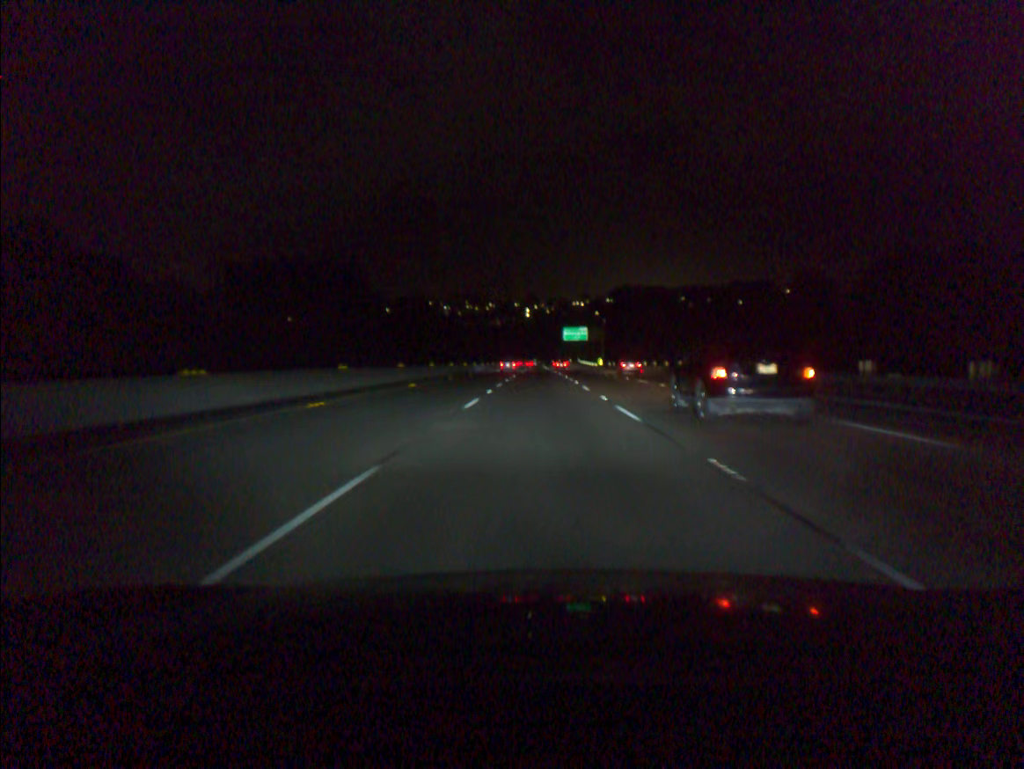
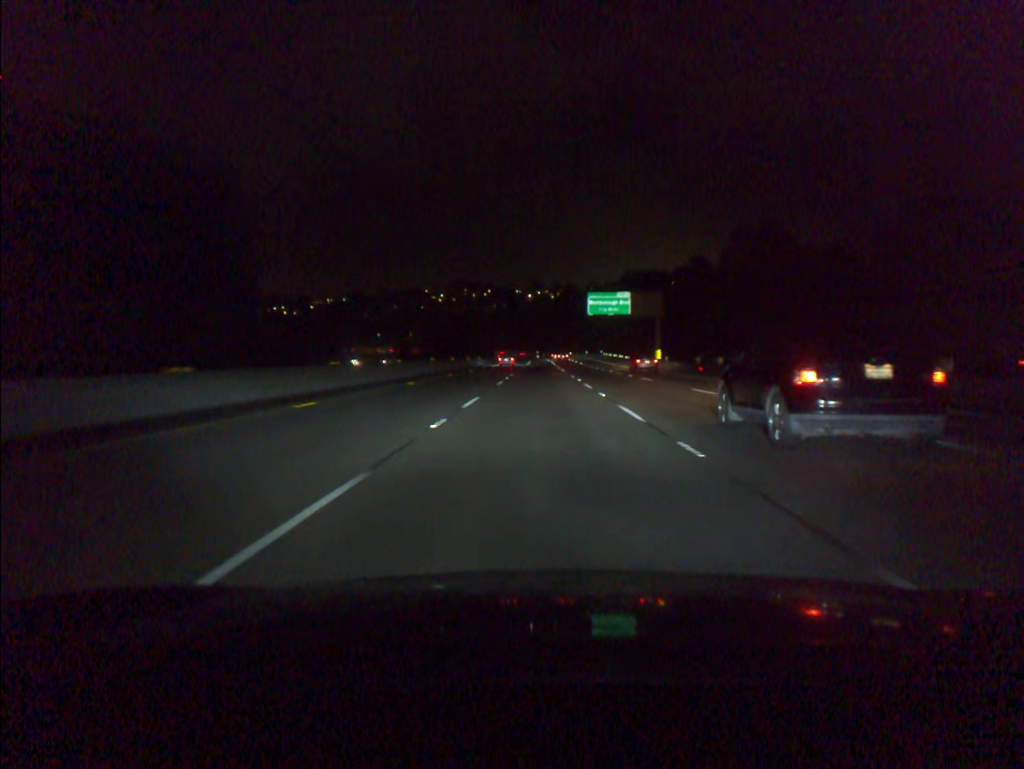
(-0.1, +73.8) m; 0°
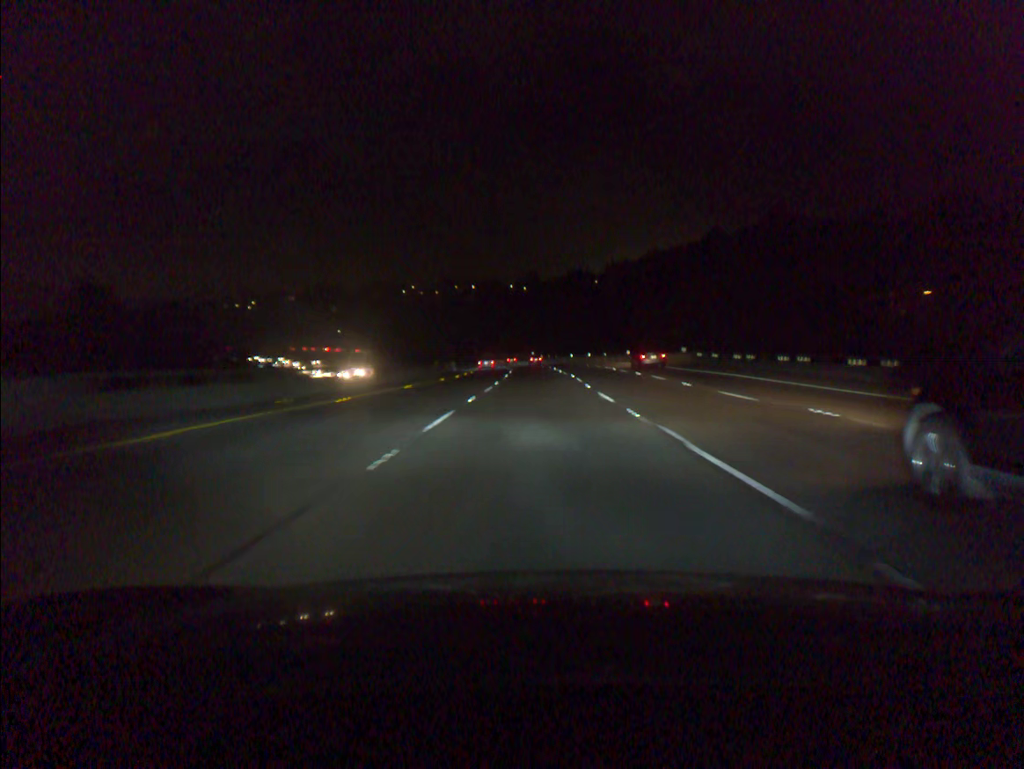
(+0.1, +92.1) m; 0°
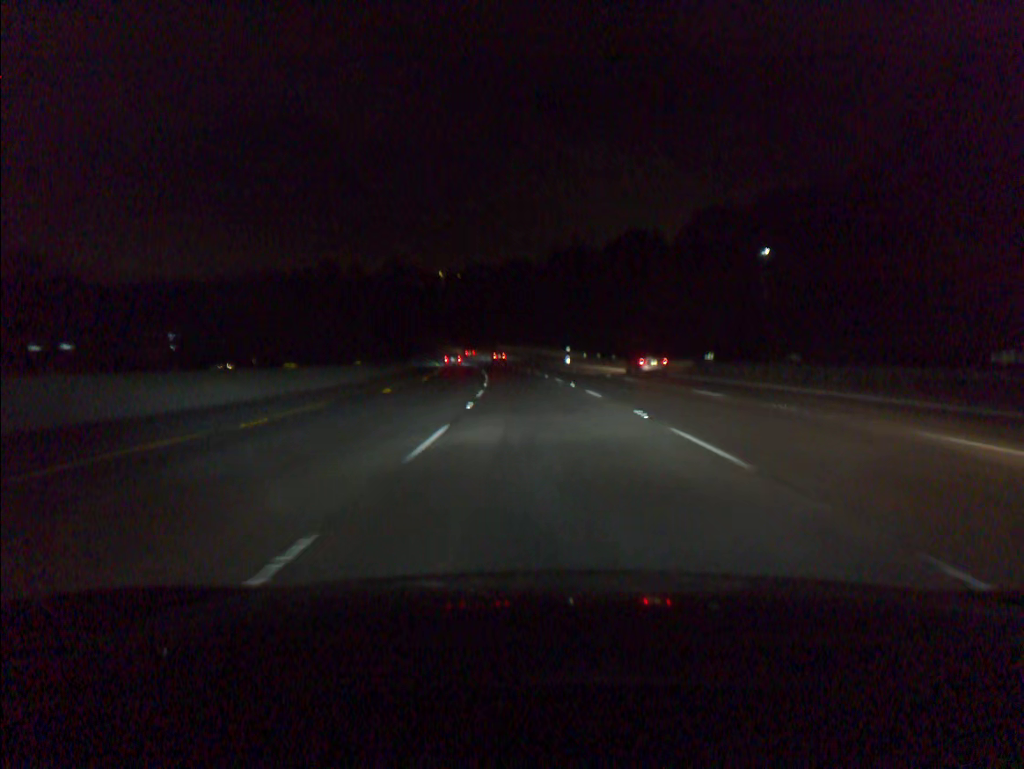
(-1.0, +73.2) m; -2°
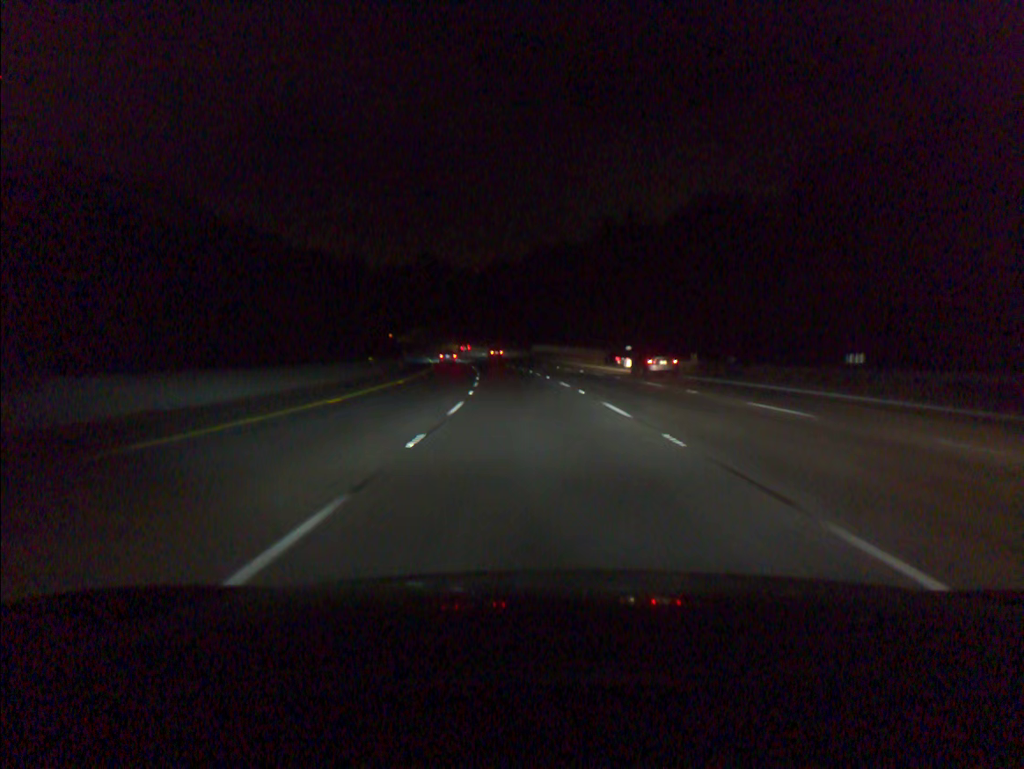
(-0.9, +36.5) m; -3°
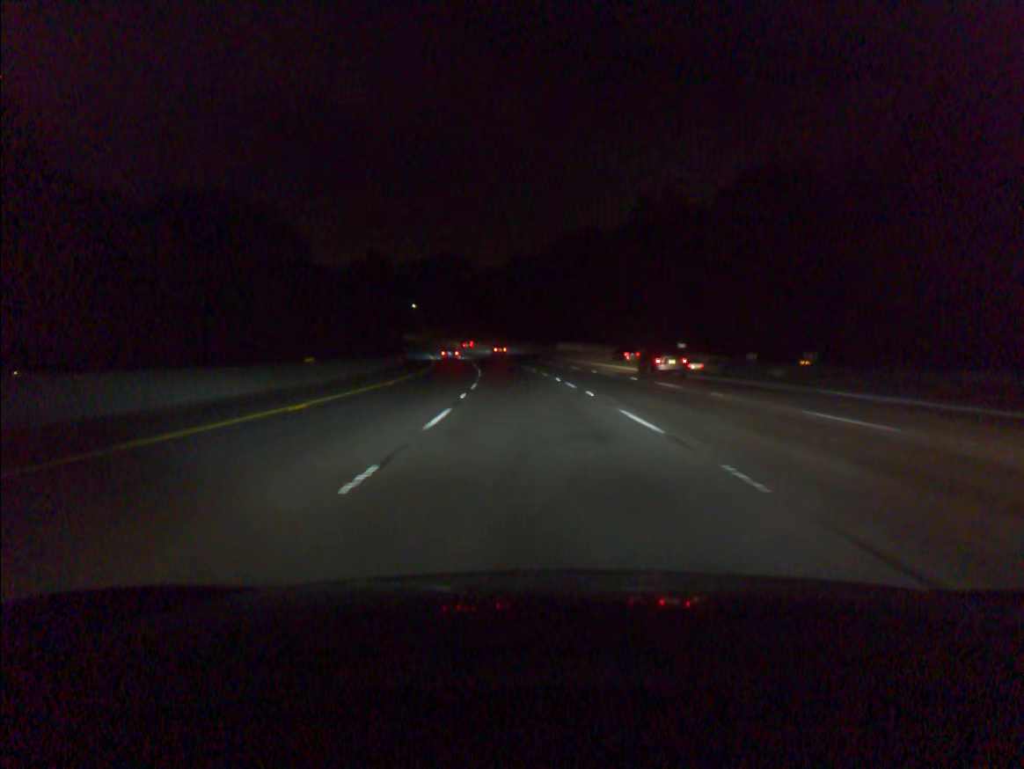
(-0.3, +18.2) m; -2°
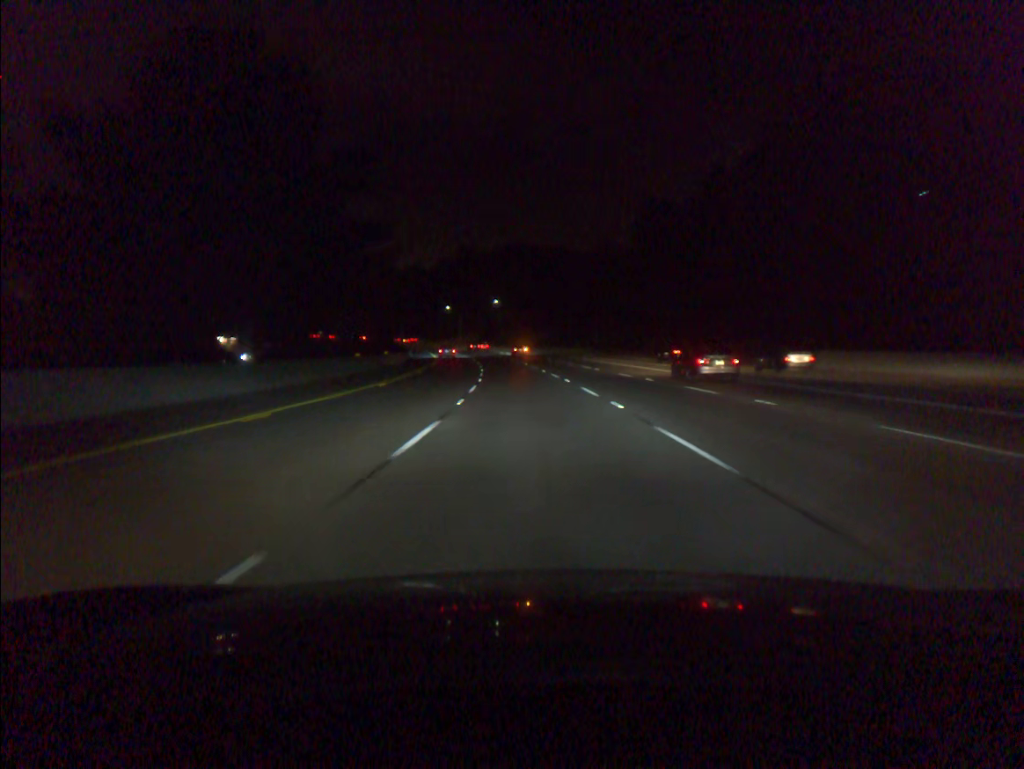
(-6.9, +91.0) m; -8°
